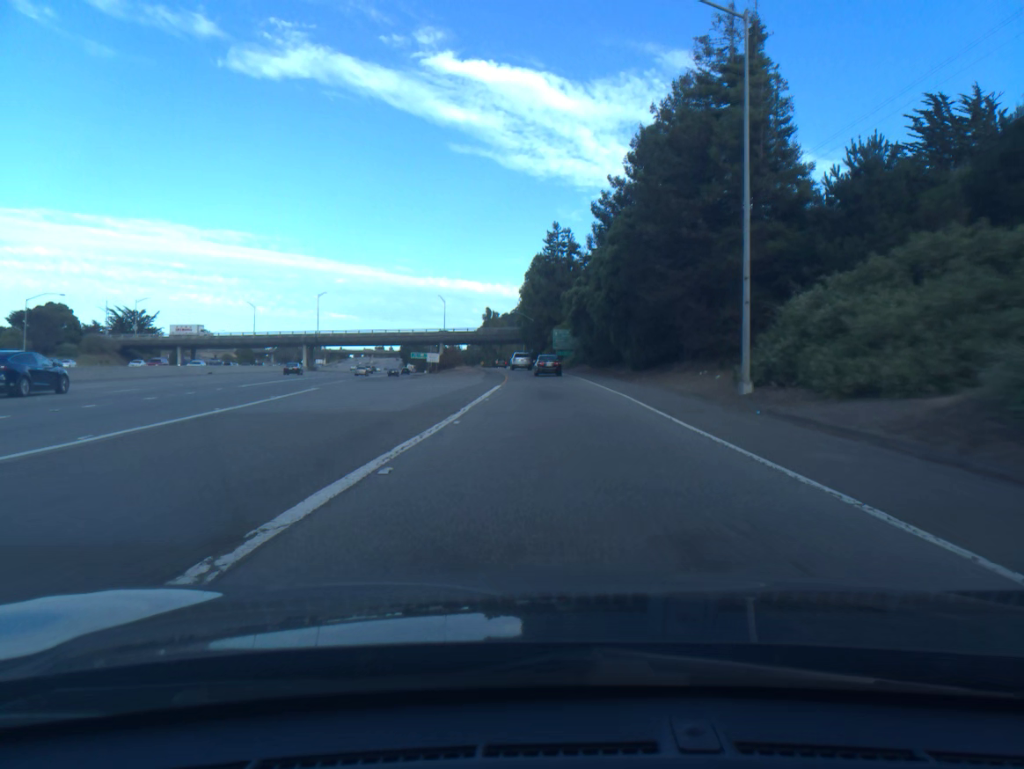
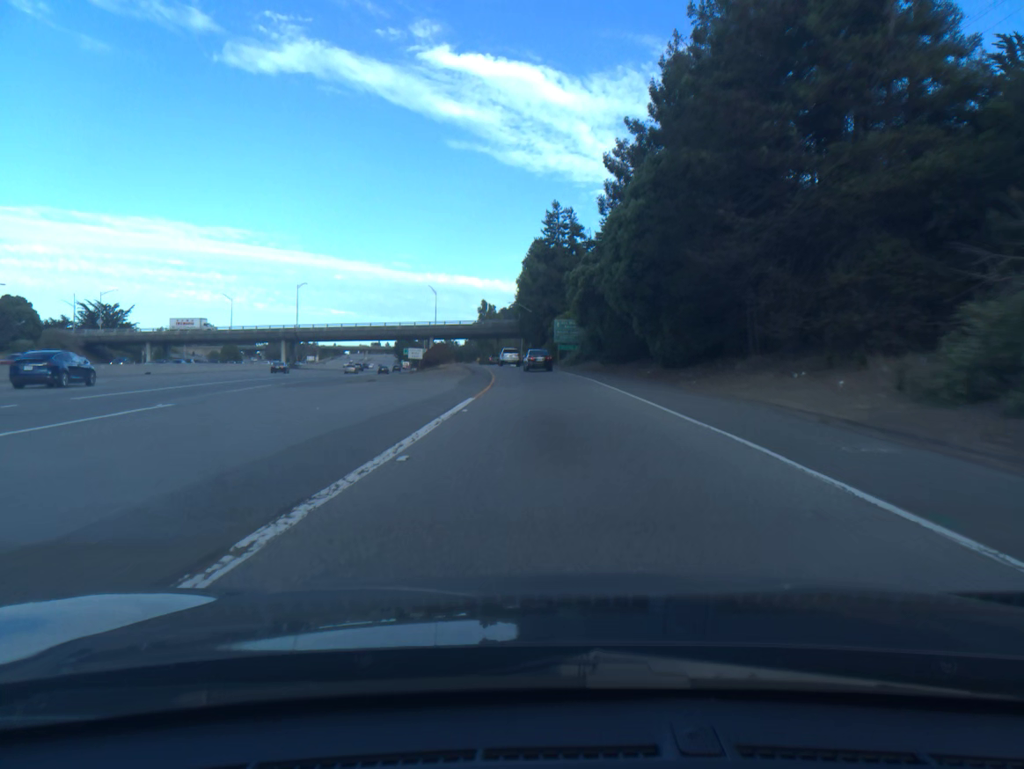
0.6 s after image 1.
(0.0, +13.8) m; 0°
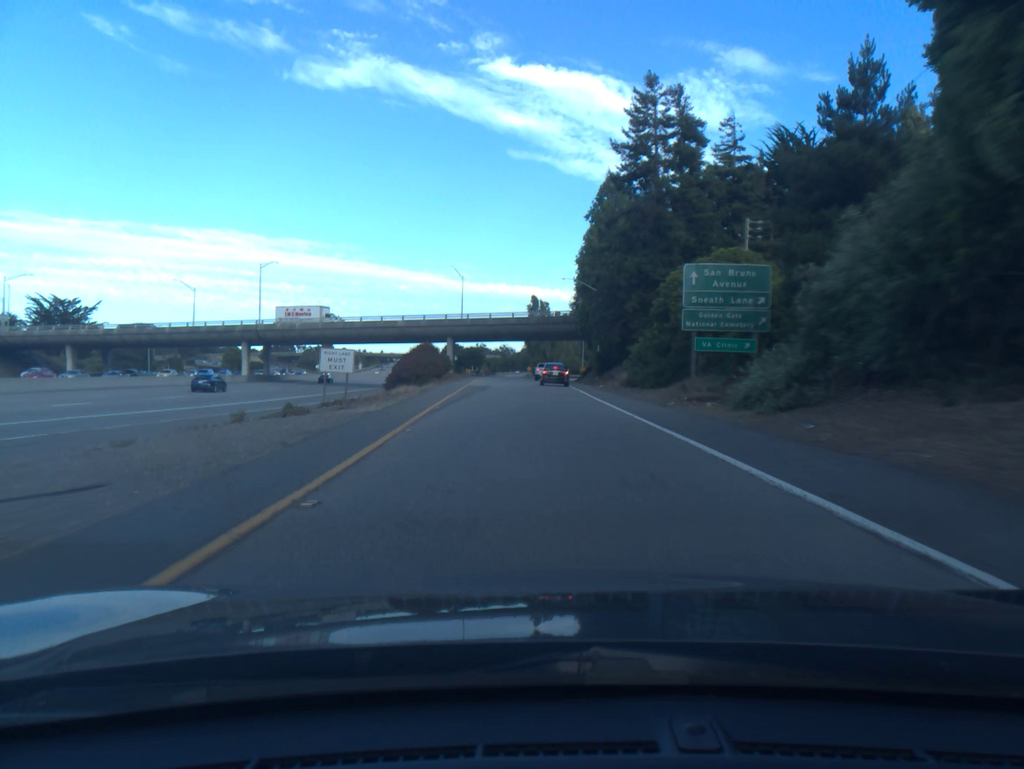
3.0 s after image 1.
(-1.3, +53.1) m; -4°
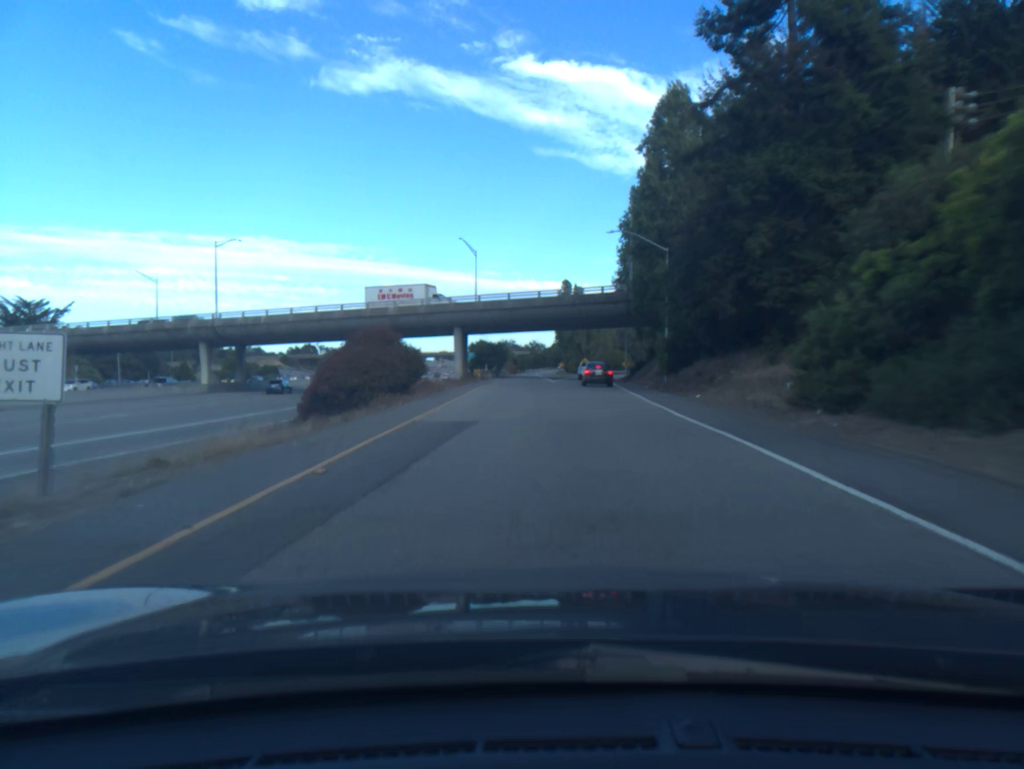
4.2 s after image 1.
(-0.6, +26.0) m; -2°
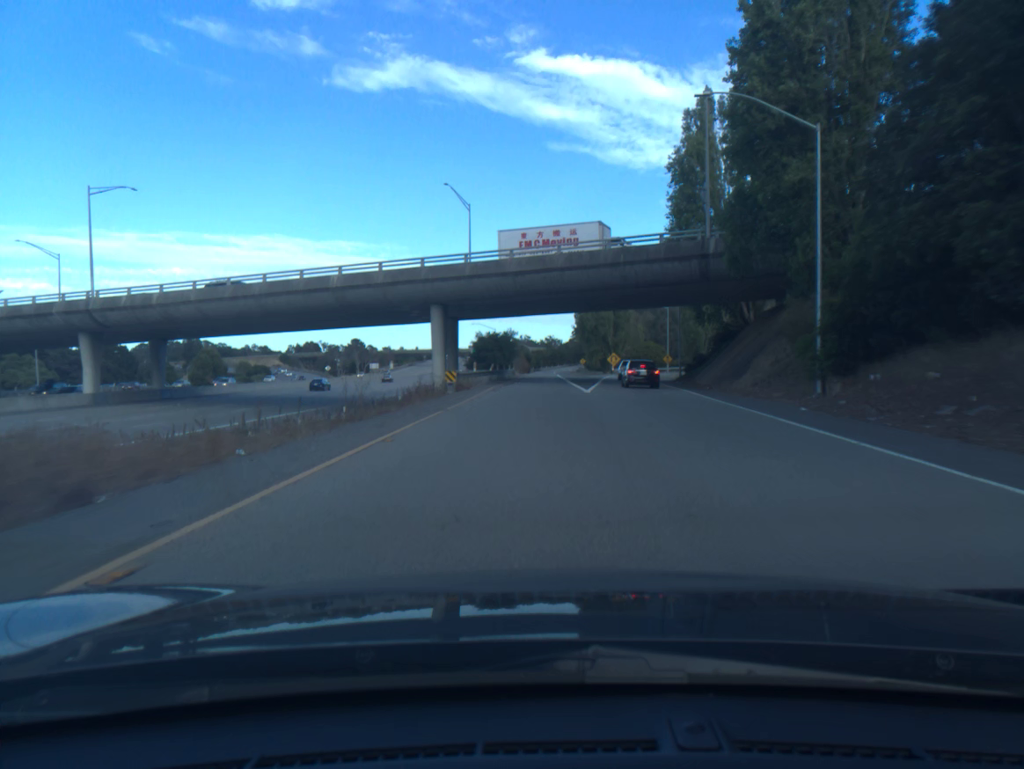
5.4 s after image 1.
(-0.3, +26.7) m; -1°
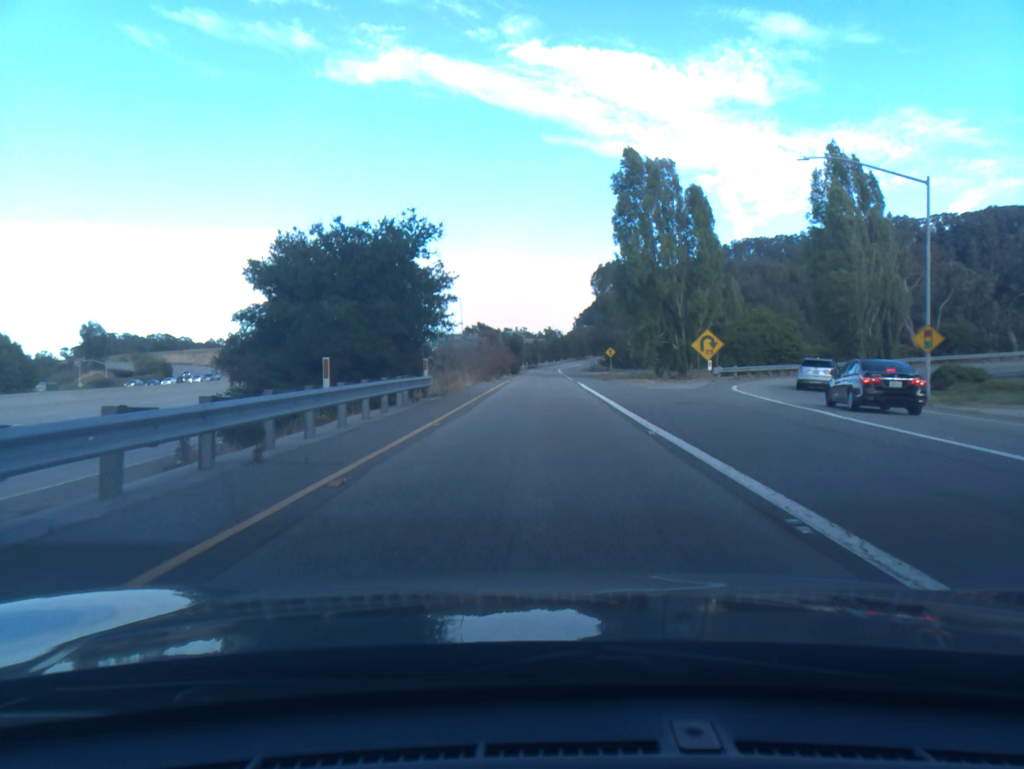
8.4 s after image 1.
(+0.1, +69.8) m; 0°
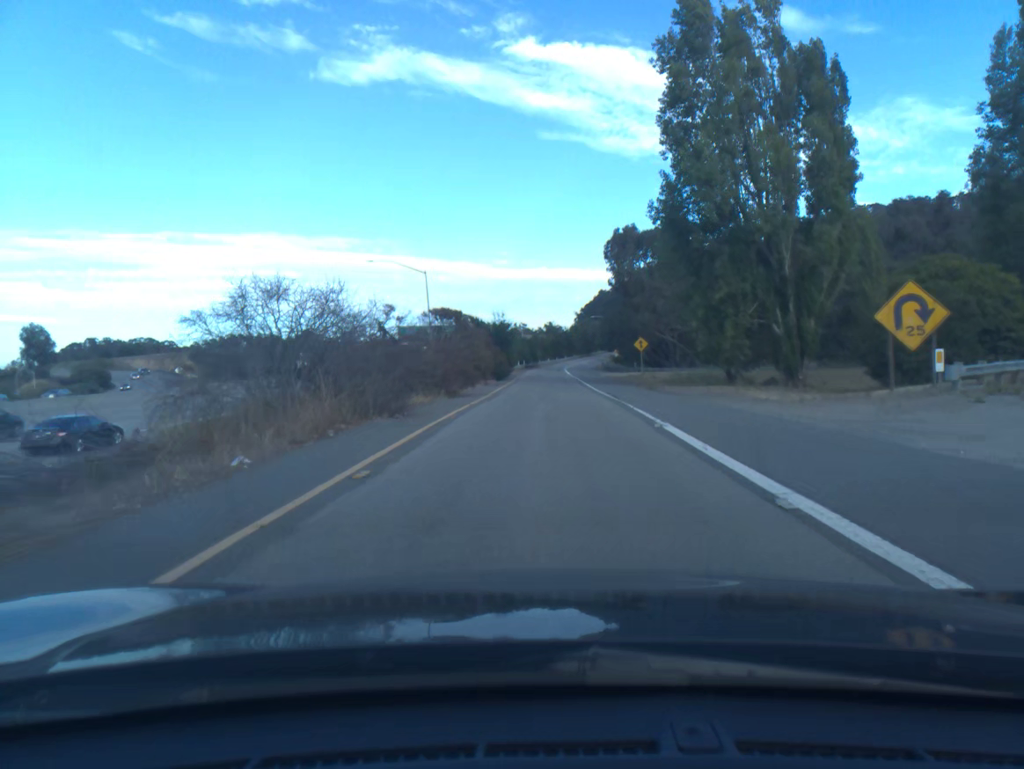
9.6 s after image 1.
(0.0, +29.0) m; 0°
